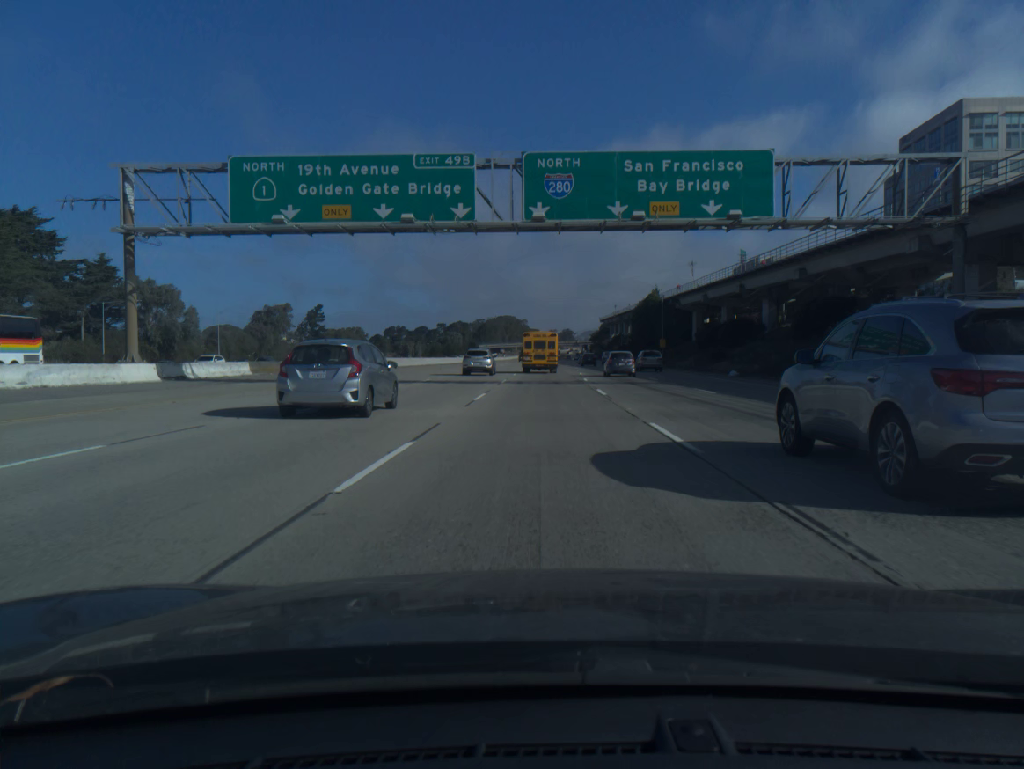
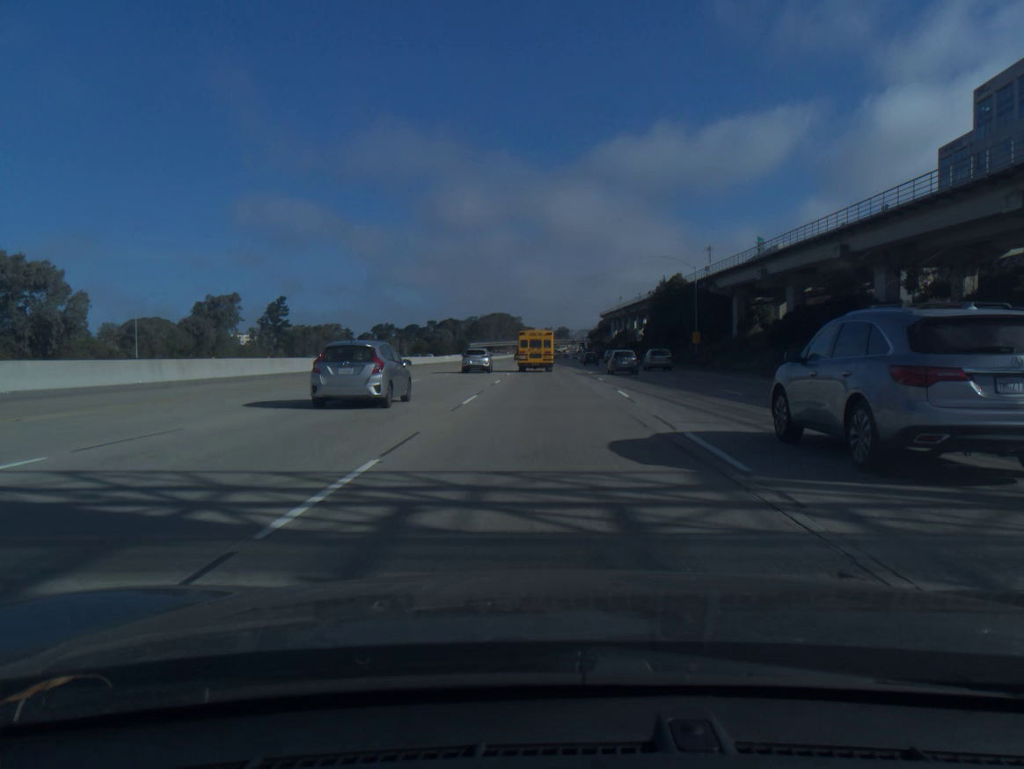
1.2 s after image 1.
(+0.1, +30.2) m; 0°
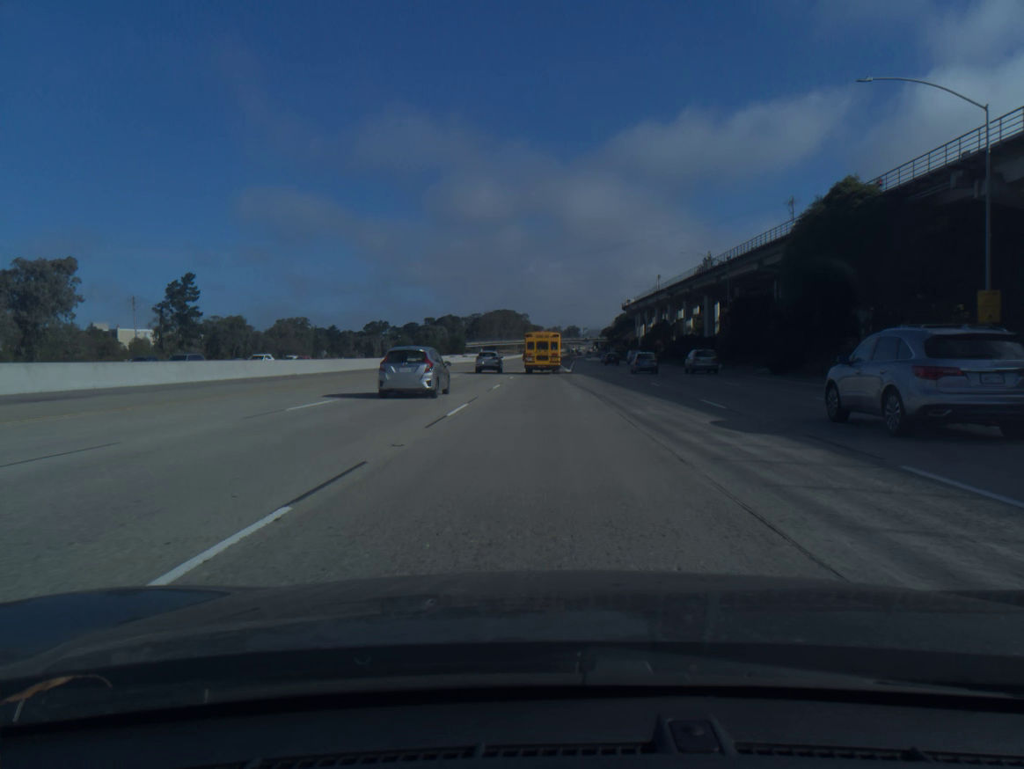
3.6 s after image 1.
(0.0, +60.4) m; -1°
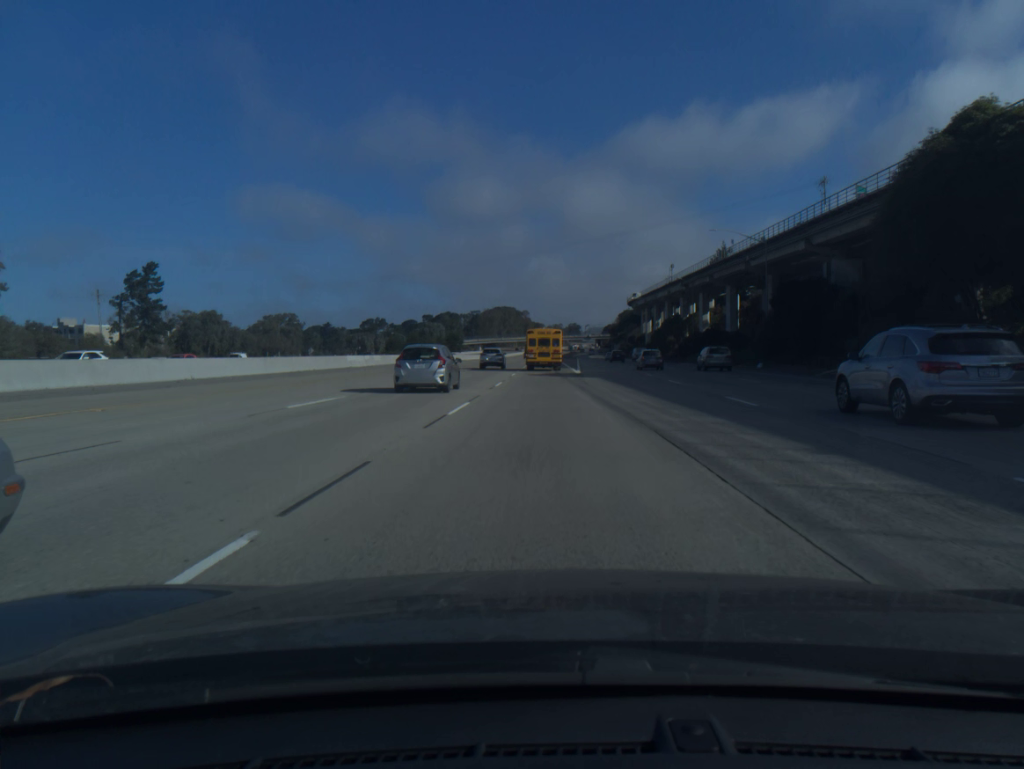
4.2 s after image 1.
(0.0, +15.1) m; 0°
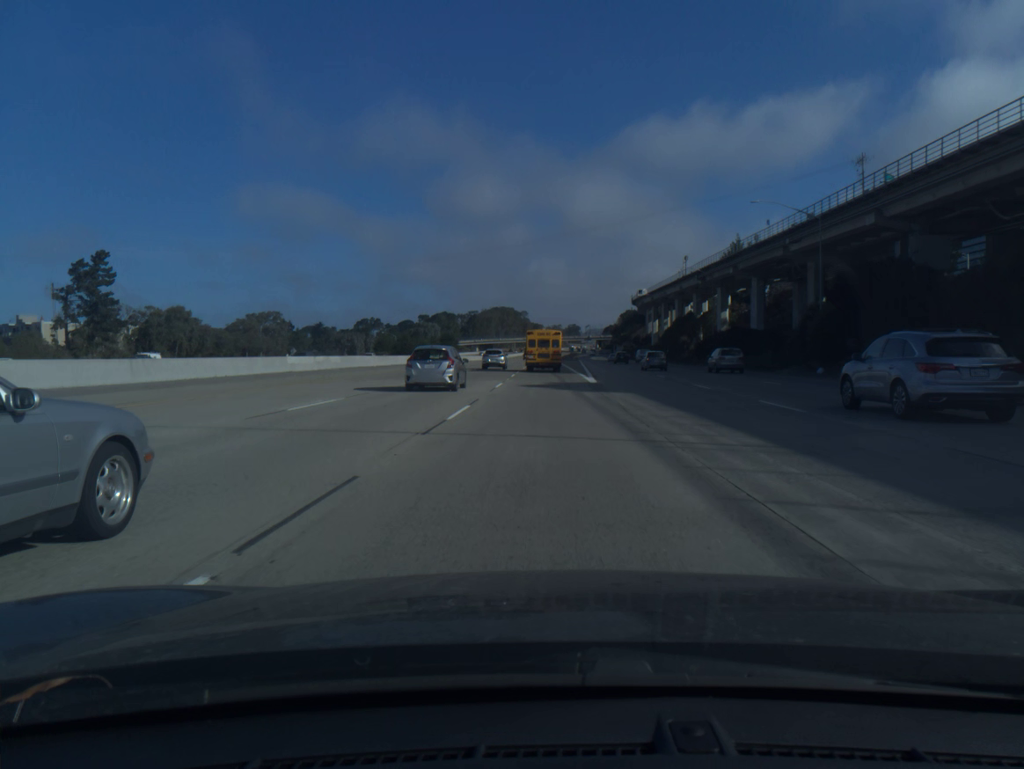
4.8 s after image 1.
(0.0, +15.1) m; 0°
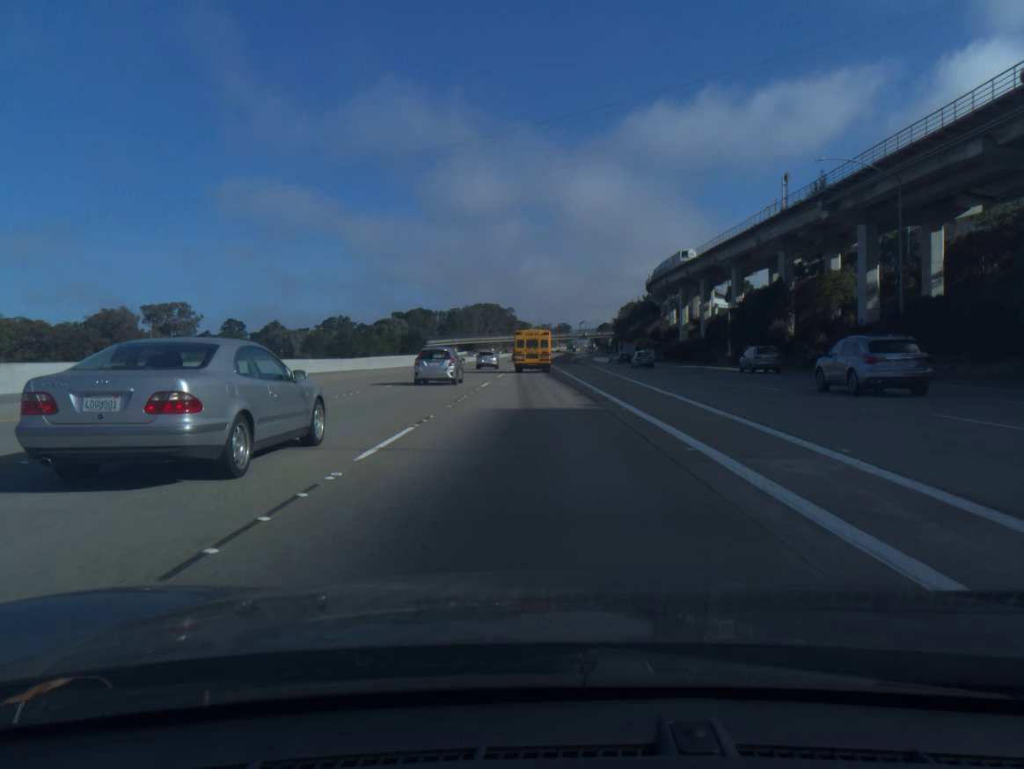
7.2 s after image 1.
(+0.5, +60.1) m; +1°
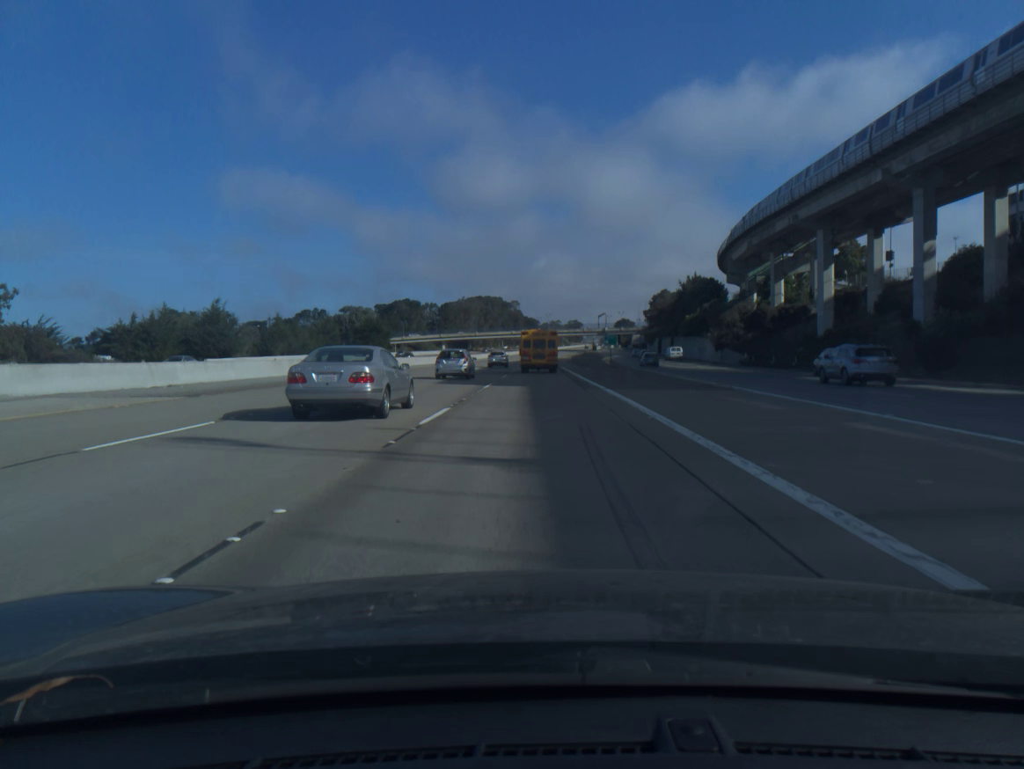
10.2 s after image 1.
(-0.6, +74.0) m; -1°
